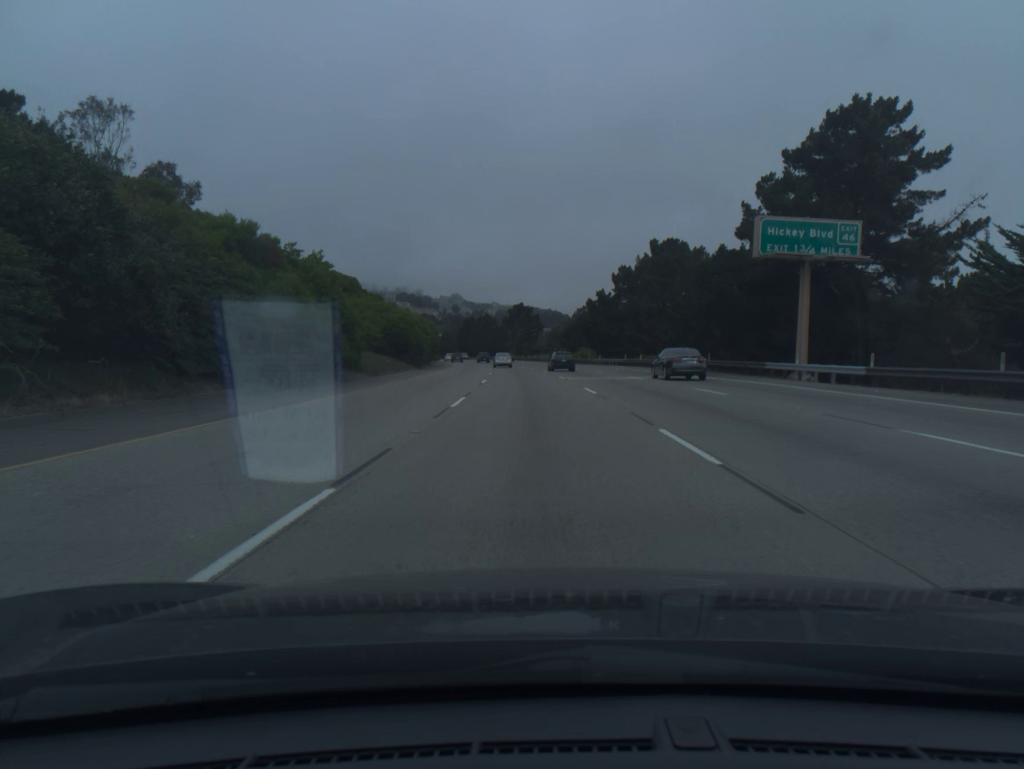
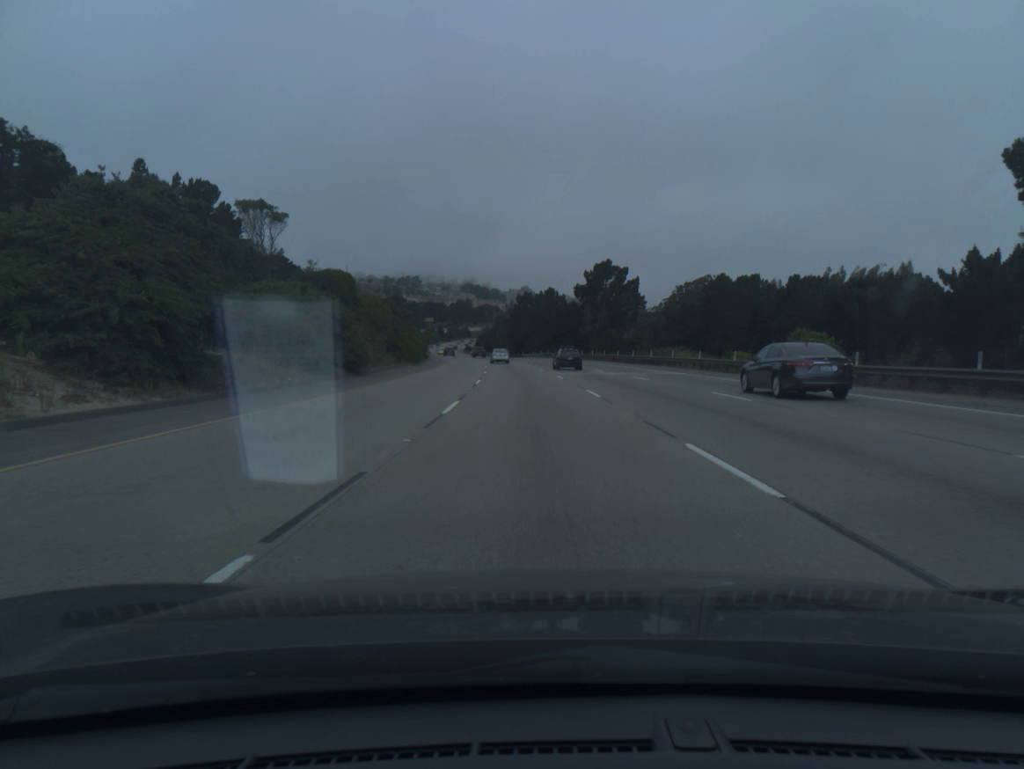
(-3.8, +89.2) m; -5°
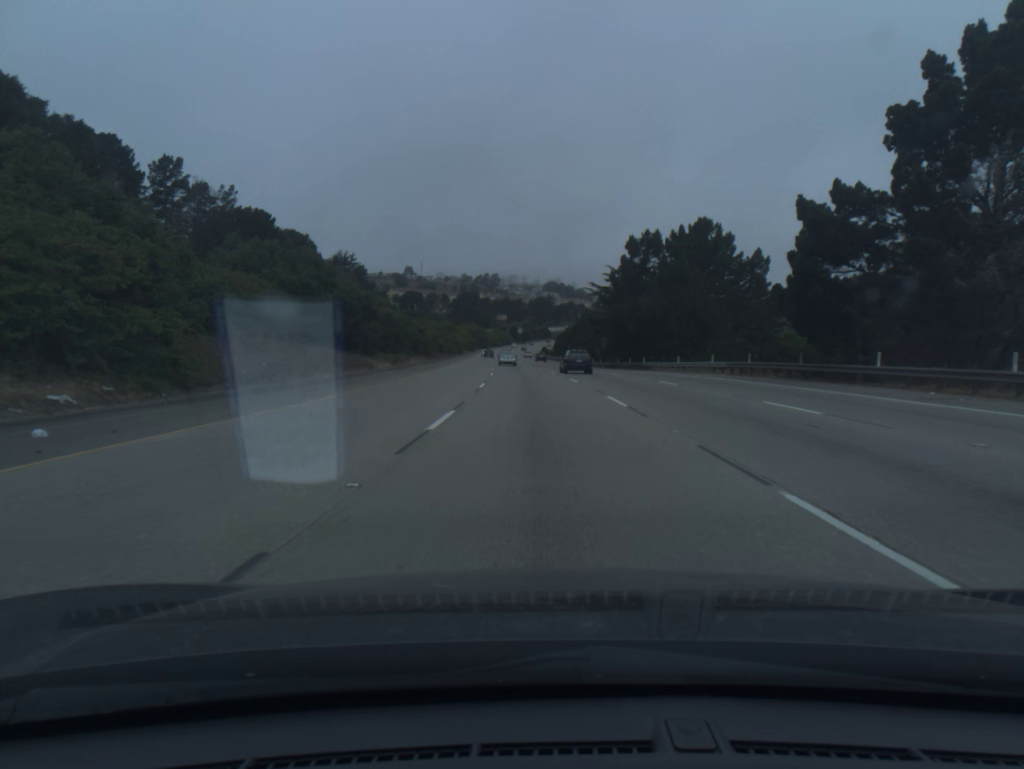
(-4.9, +91.2) m; -6°
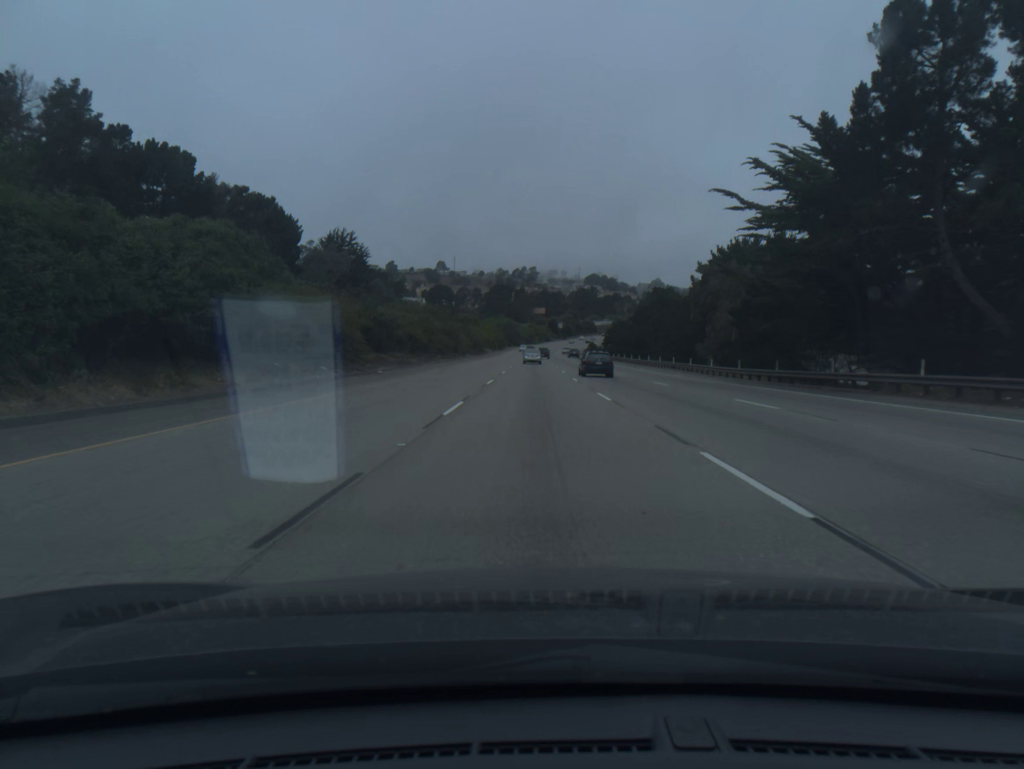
(-1.4, +55.4) m; -3°
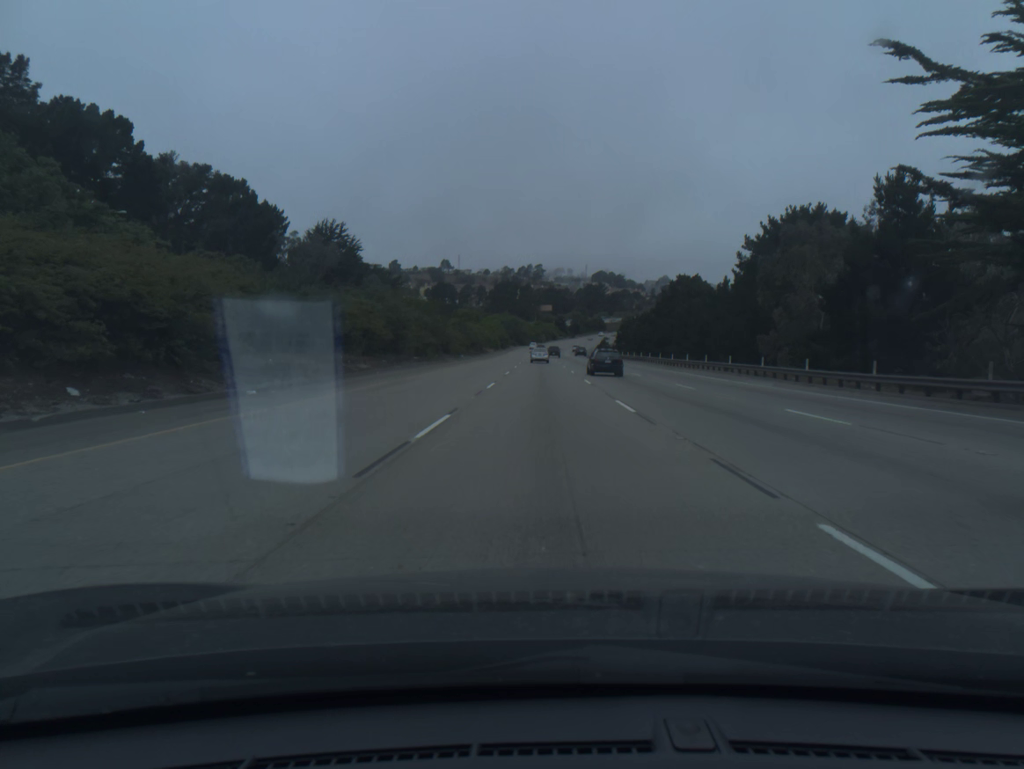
(-0.1, +18.6) m; -1°
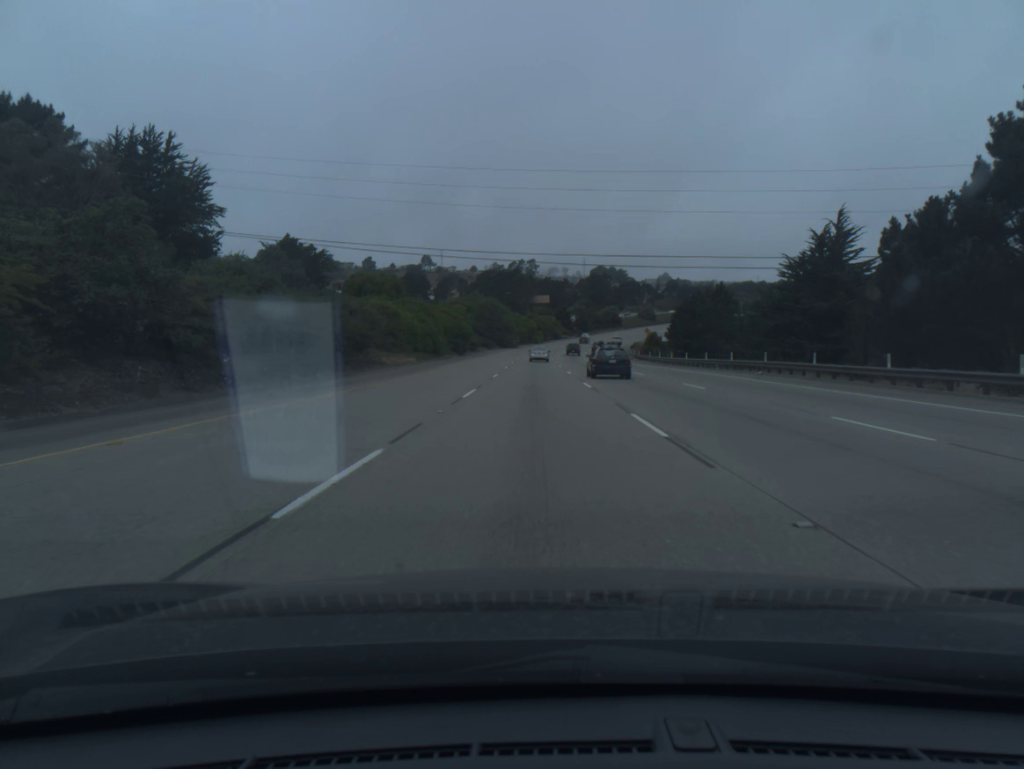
(+0.3, +92.9) m; 0°
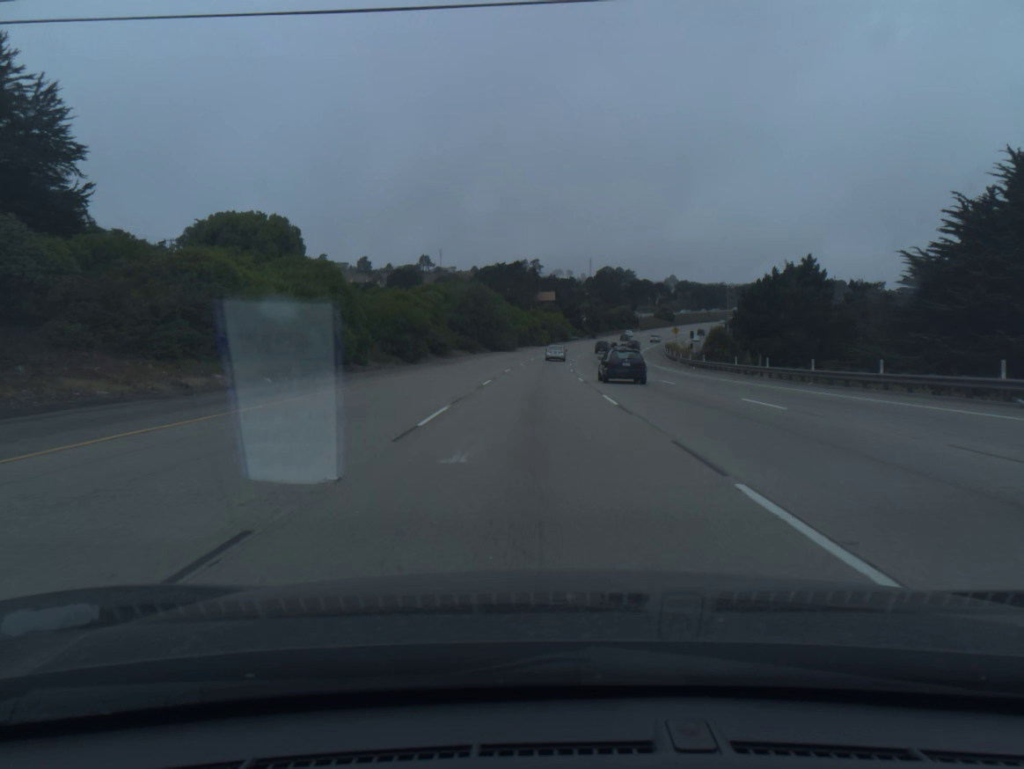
(-0.1, +37.0) m; 0°
